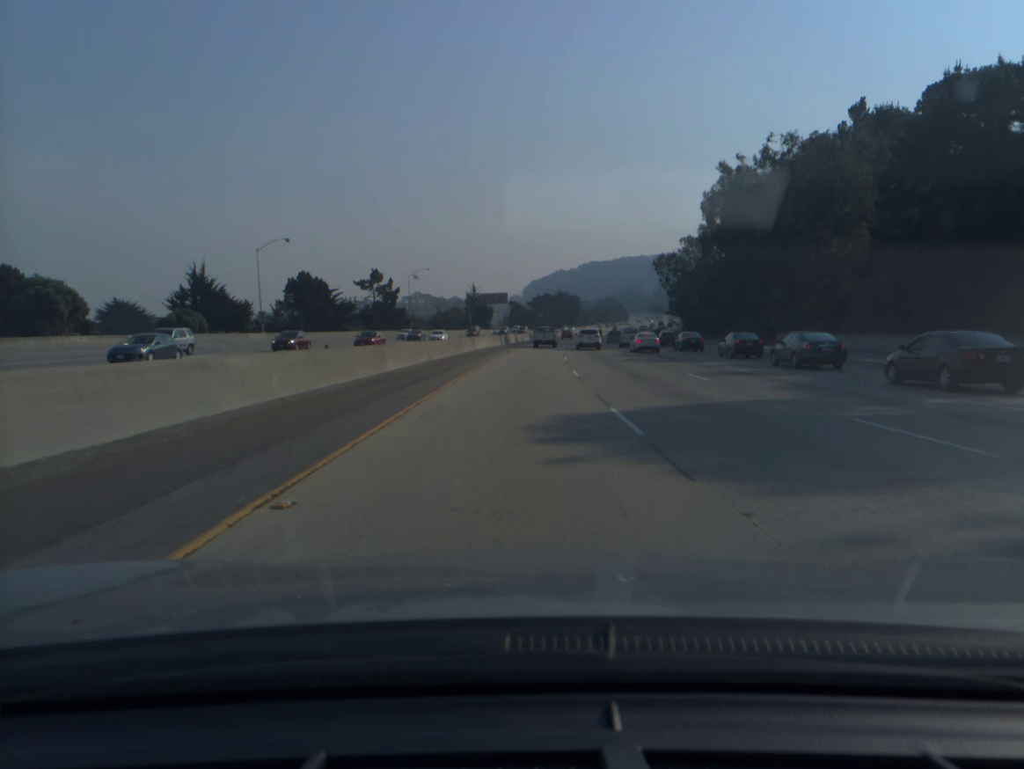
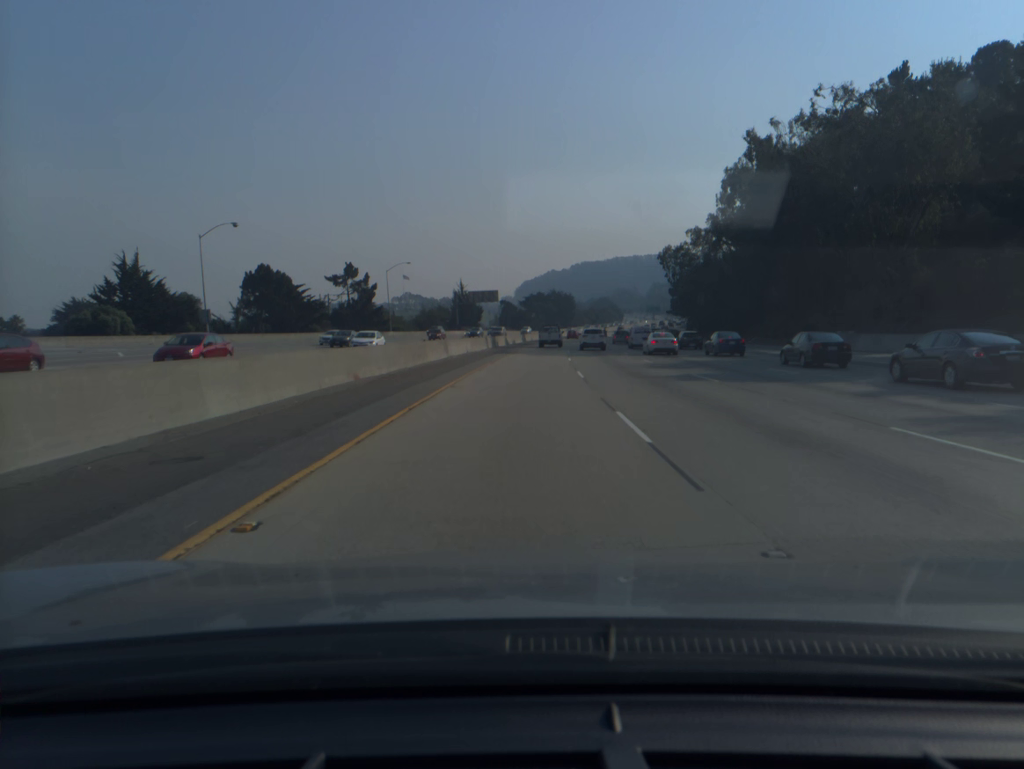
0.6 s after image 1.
(+0.1, +15.4) m; +1°
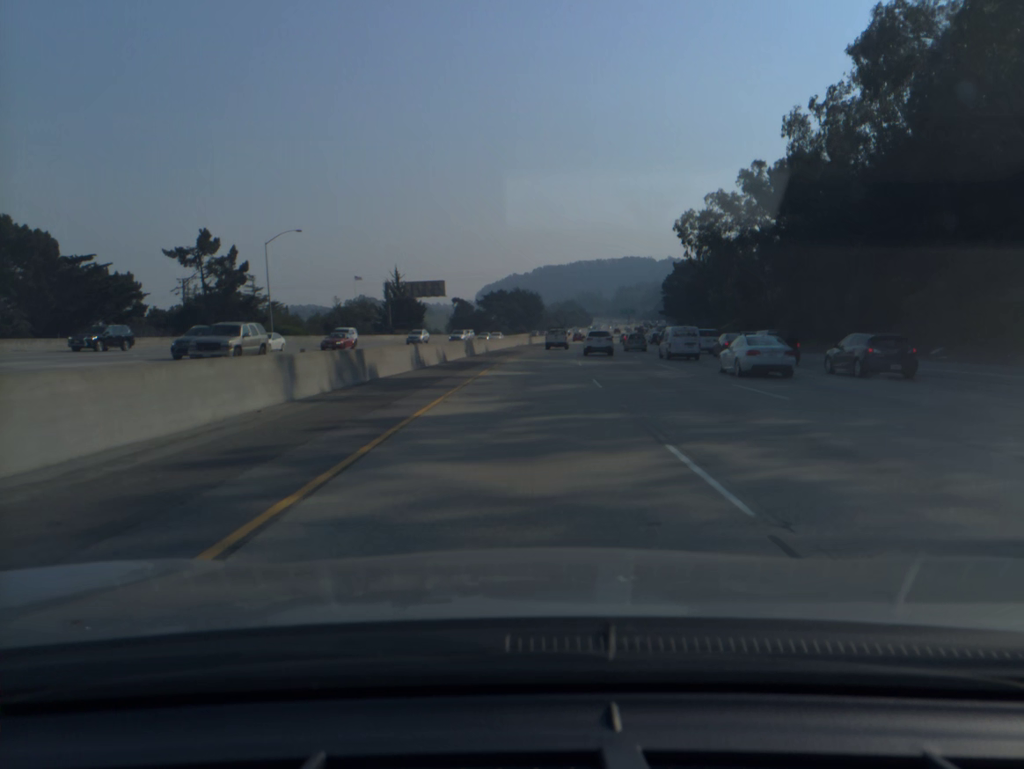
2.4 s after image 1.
(+1.0, +47.7) m; +3°
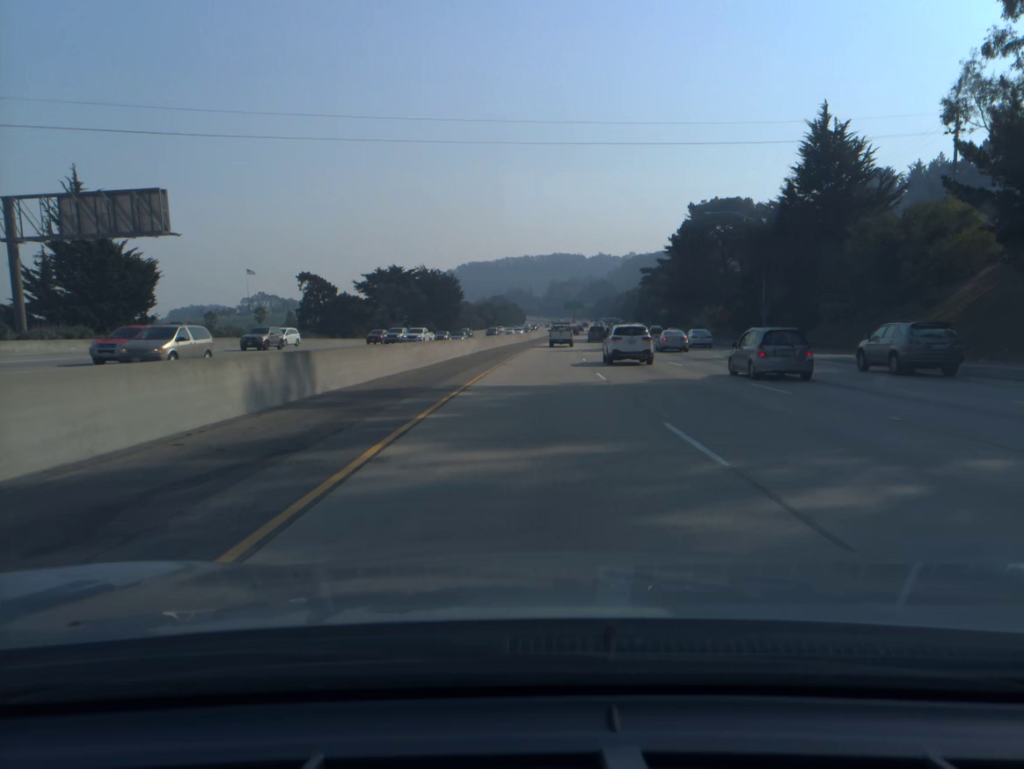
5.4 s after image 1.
(+4.0, +84.9) m; +5°
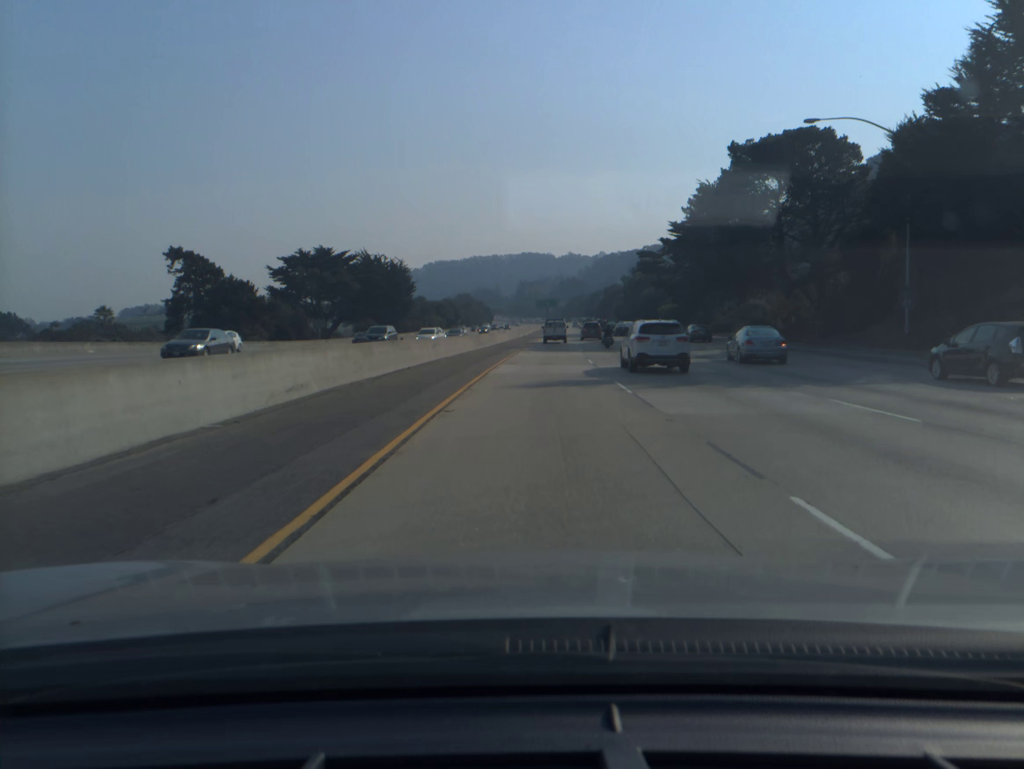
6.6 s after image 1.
(+0.6, +34.6) m; +2°
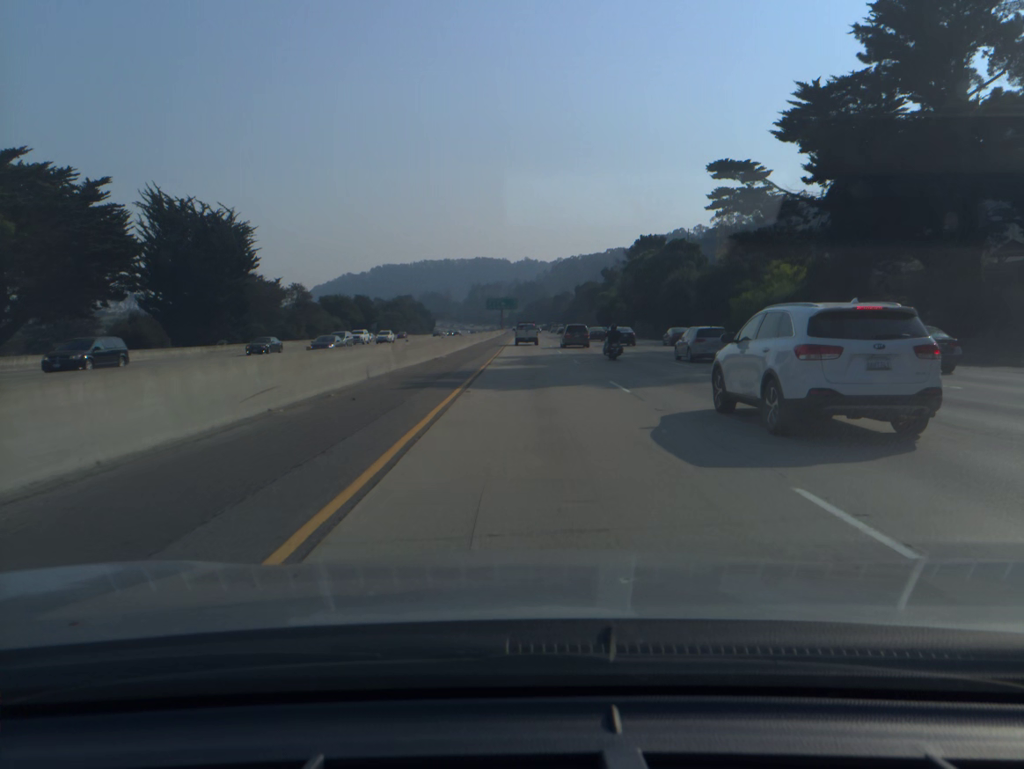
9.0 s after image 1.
(+2.3, +68.9) m; +3°
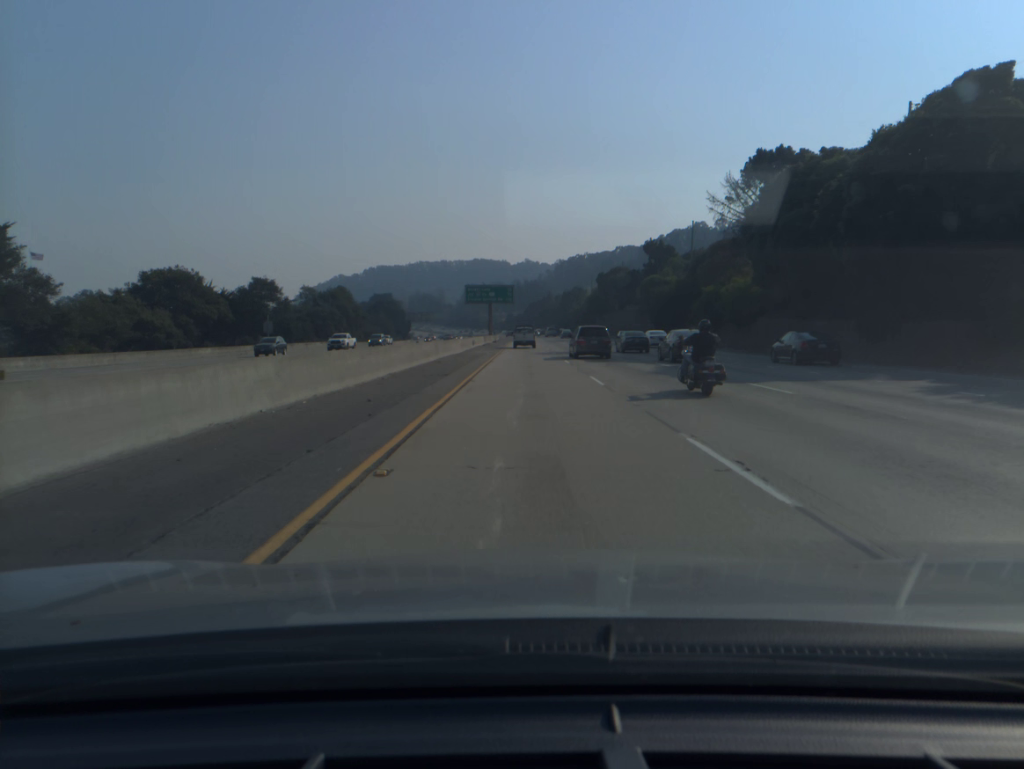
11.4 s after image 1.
(+0.1, +68.3) m; 0°
